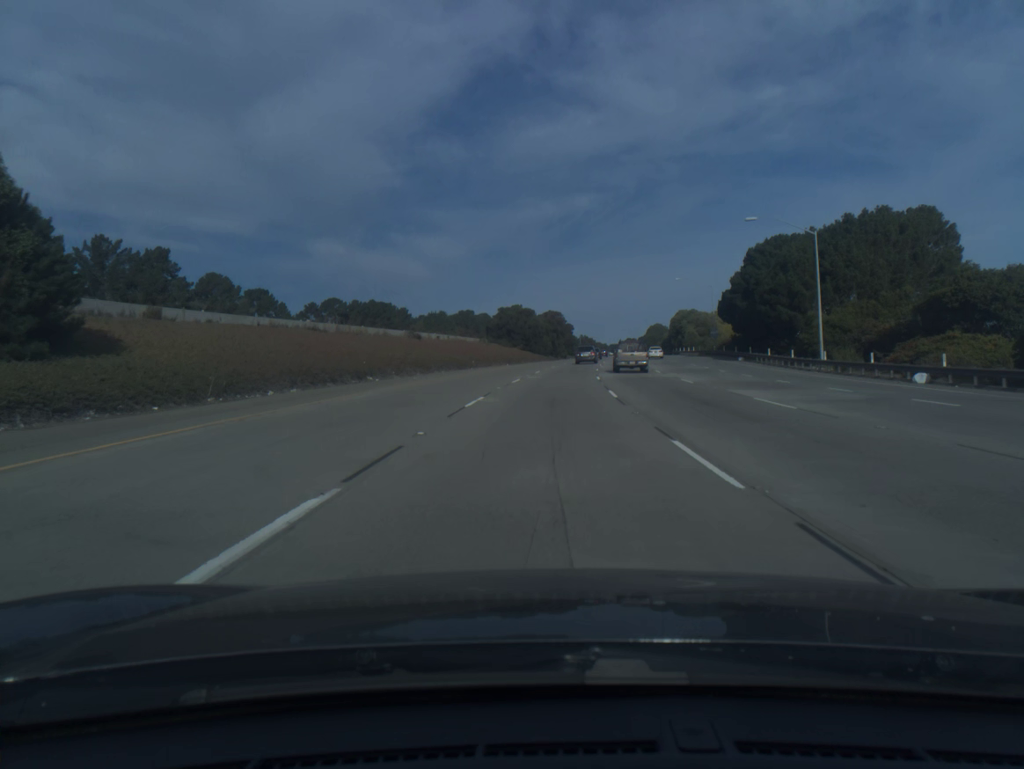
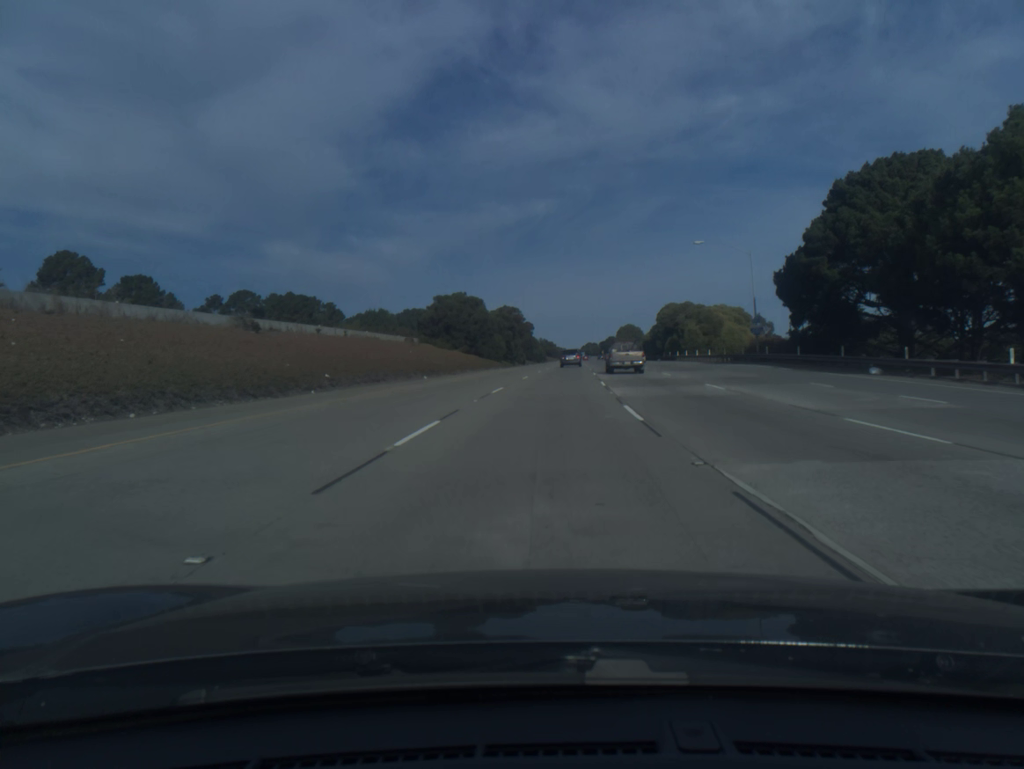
(+1.0, +36.8) m; +3°
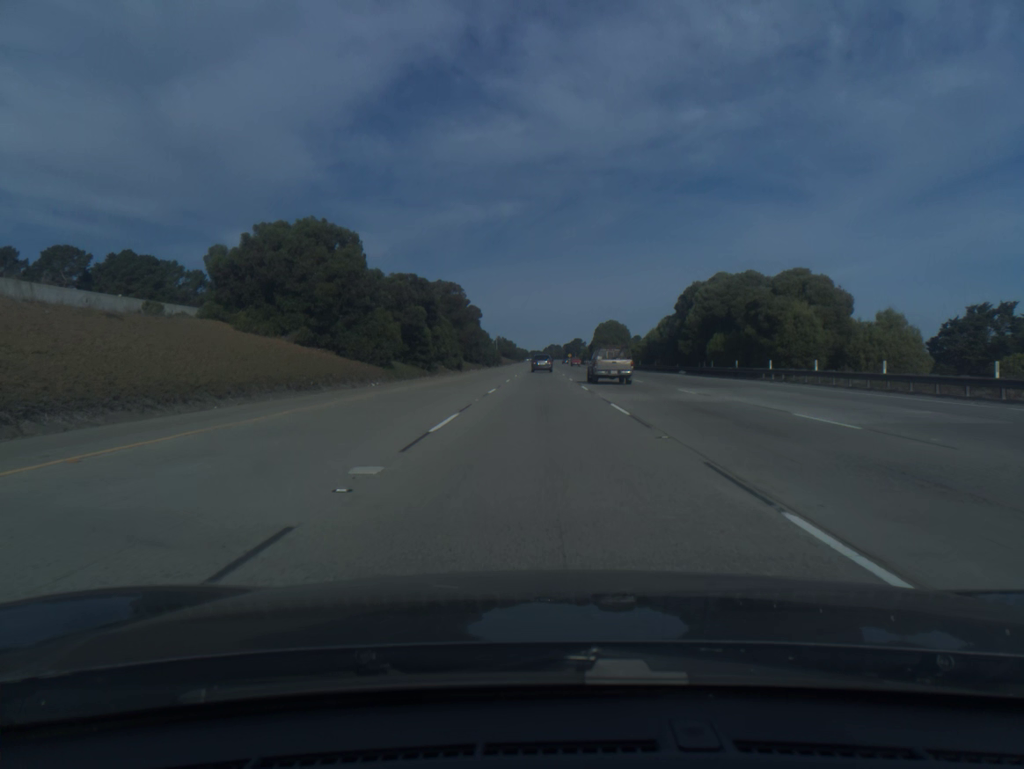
(+1.5, +55.4) m; +3°
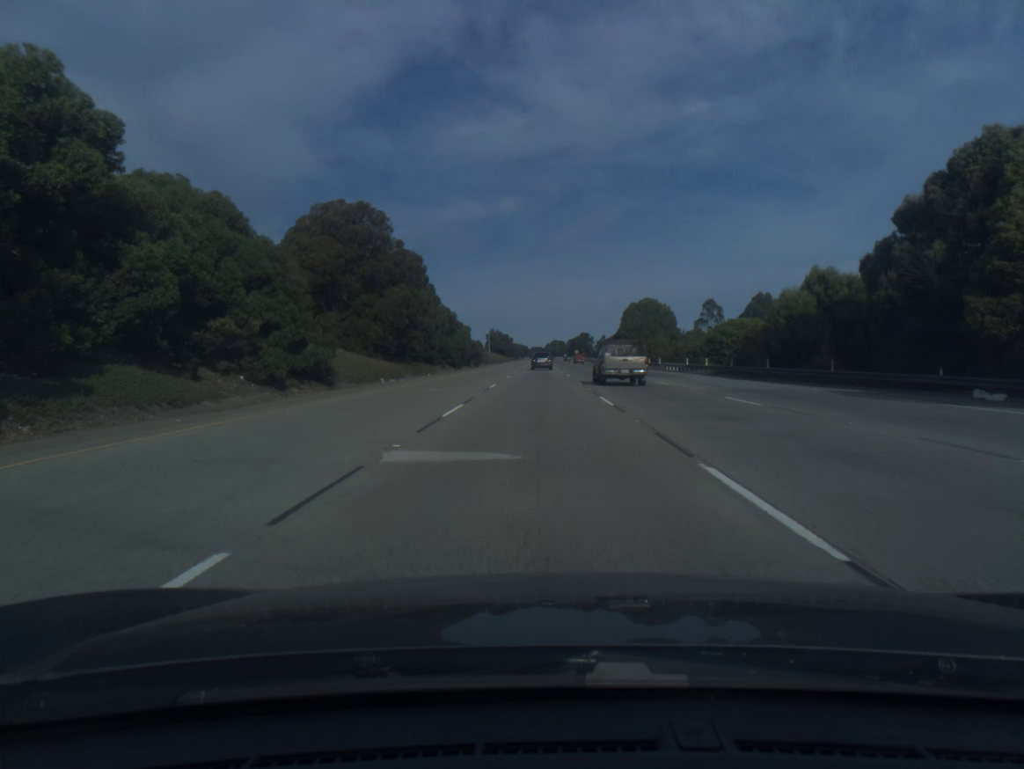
(+0.1, +55.9) m; 0°
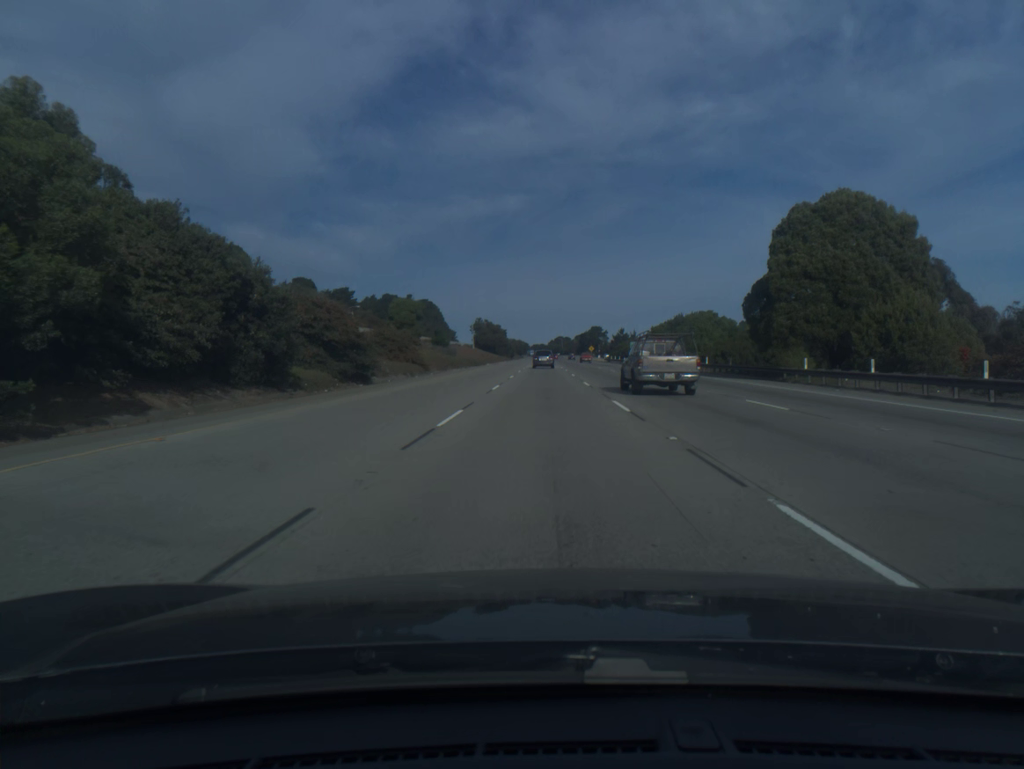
(-0.2, +75.0) m; 0°
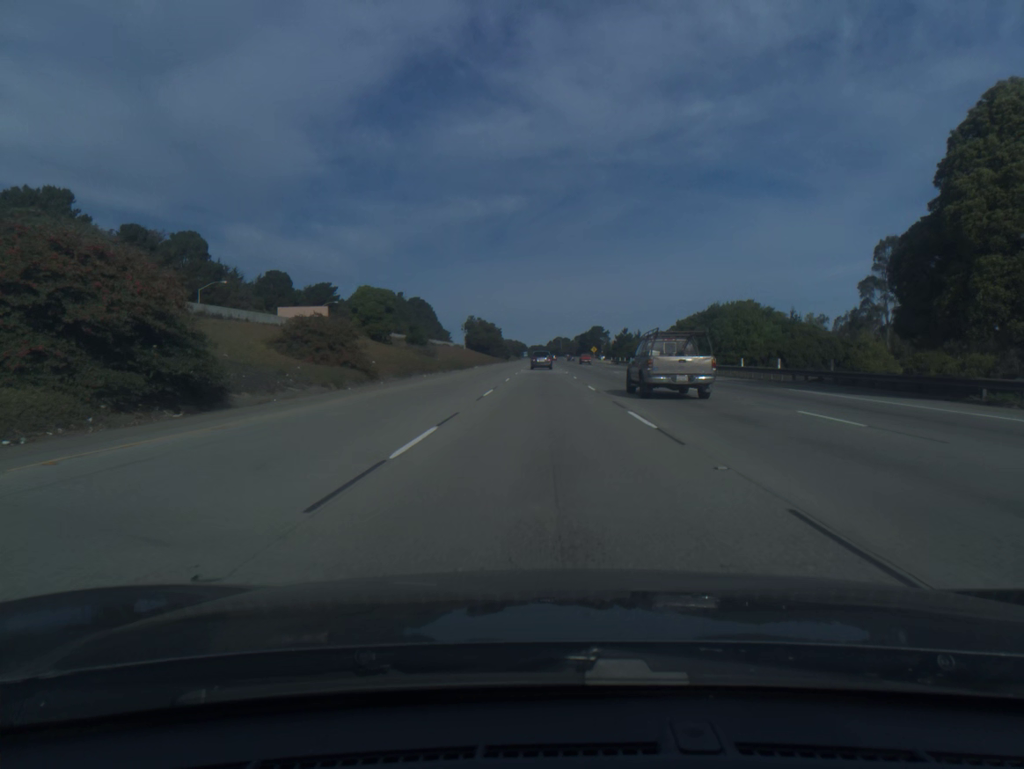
(0.0, +18.8) m; 0°
